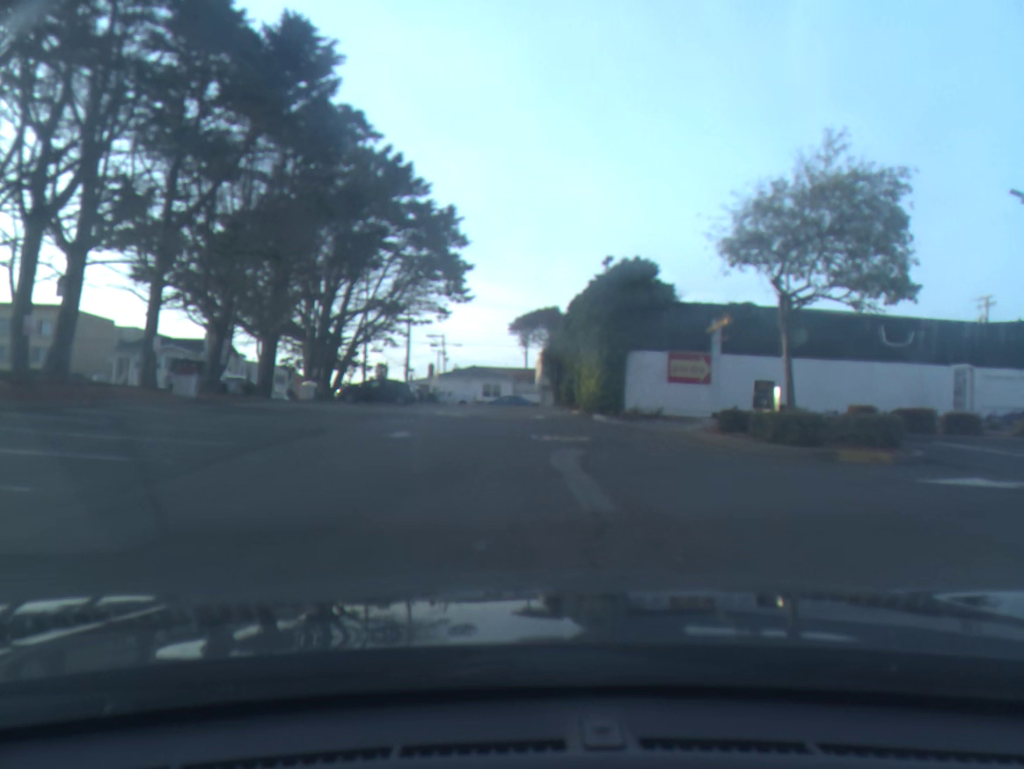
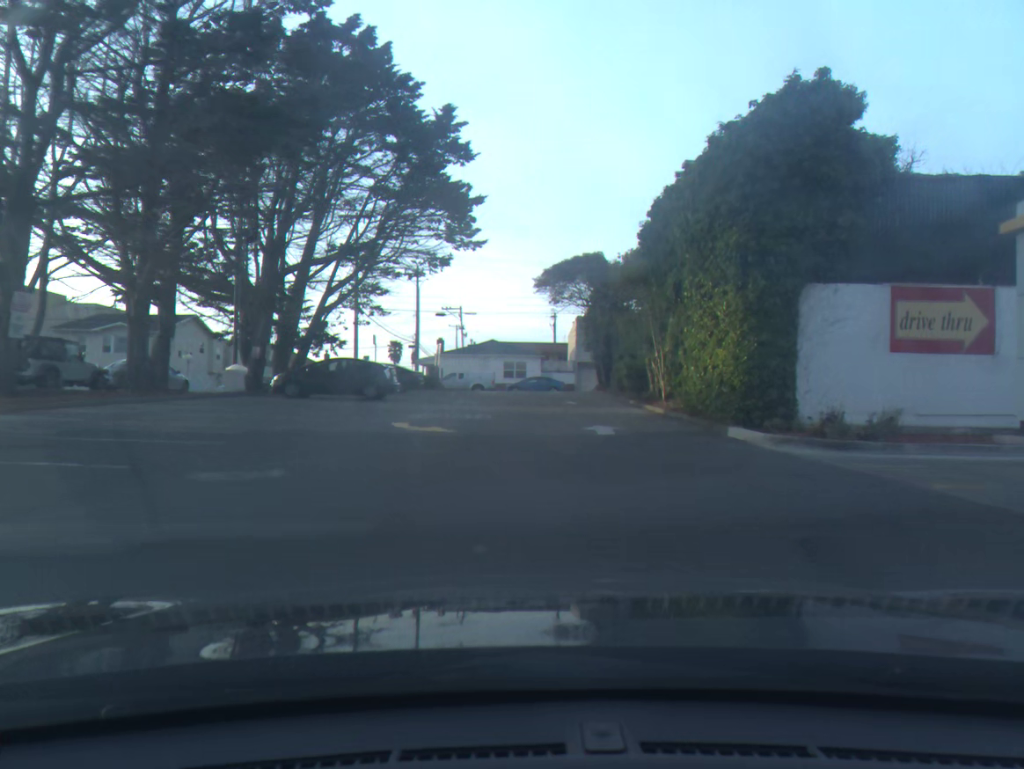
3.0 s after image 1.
(-0.3, +14.8) m; 0°
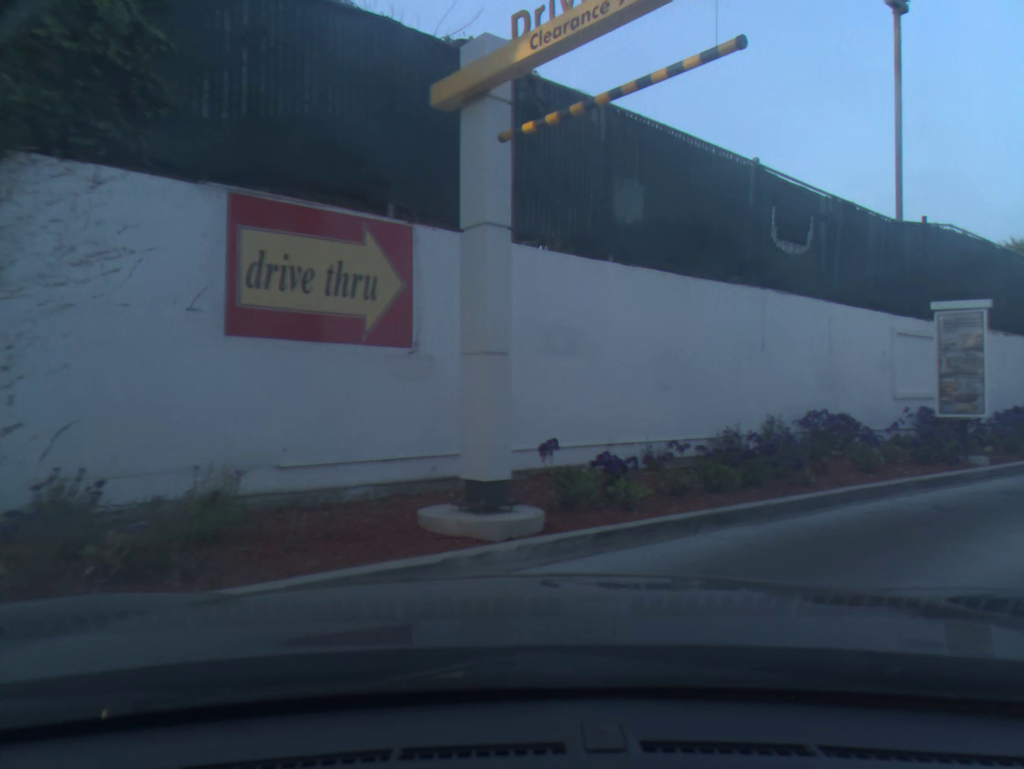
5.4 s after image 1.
(+3.1, +7.1) m; +52°
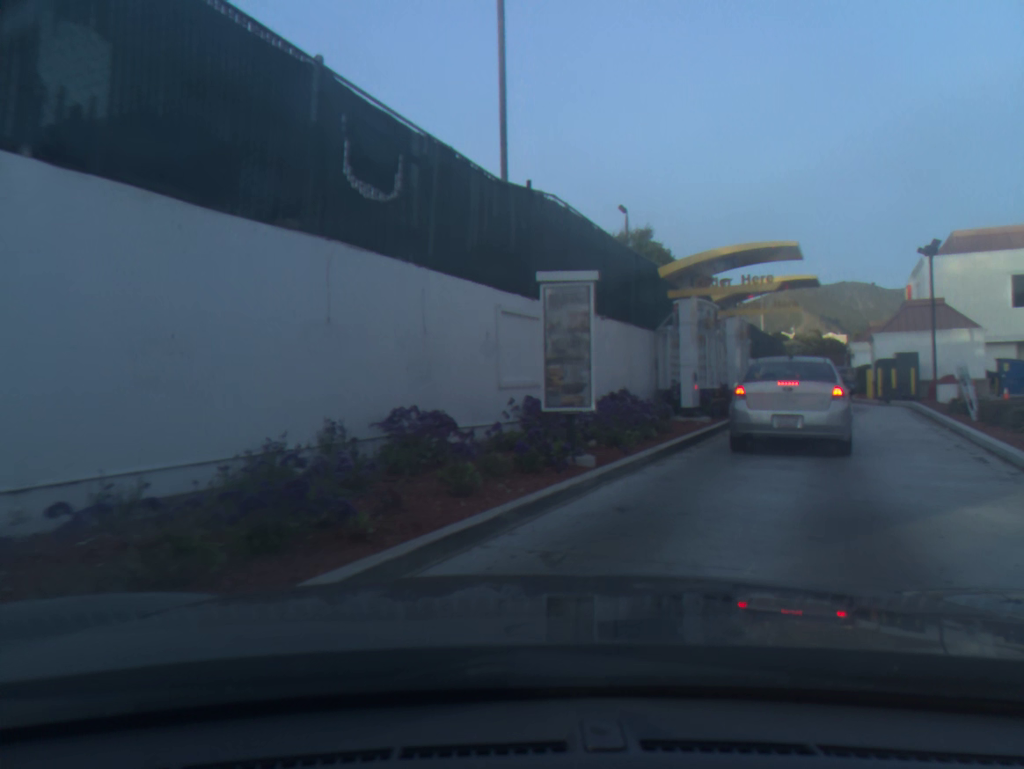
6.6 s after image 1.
(+0.8, +3.1) m; +27°
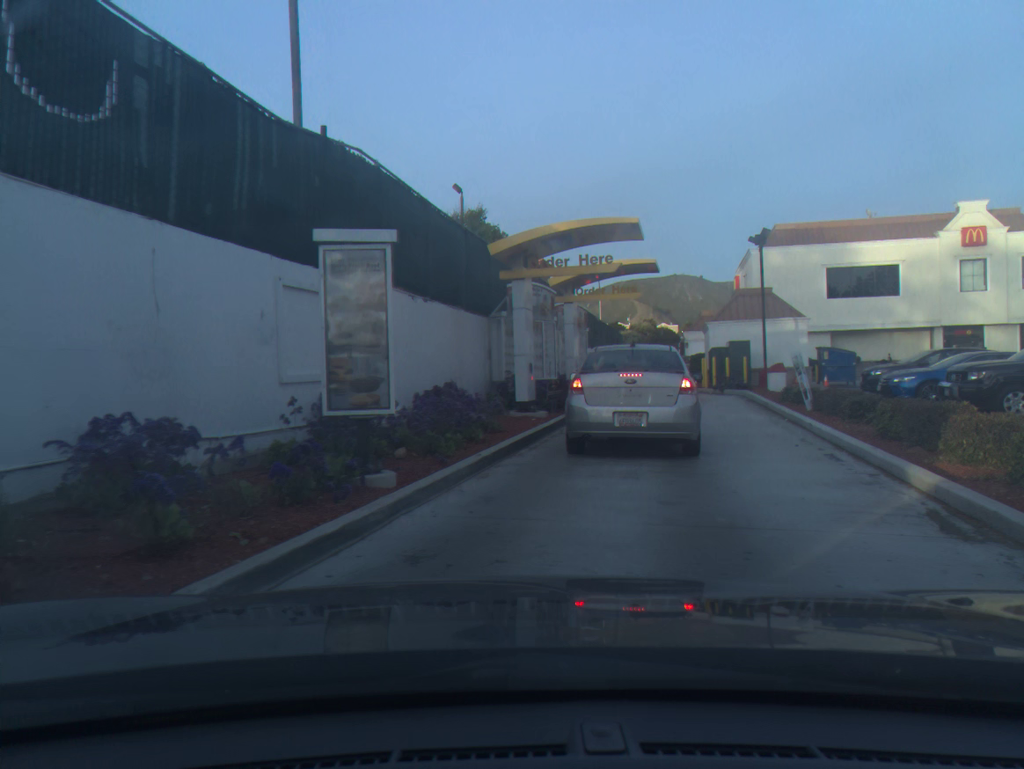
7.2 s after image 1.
(+0.1, +2.0) m; +5°
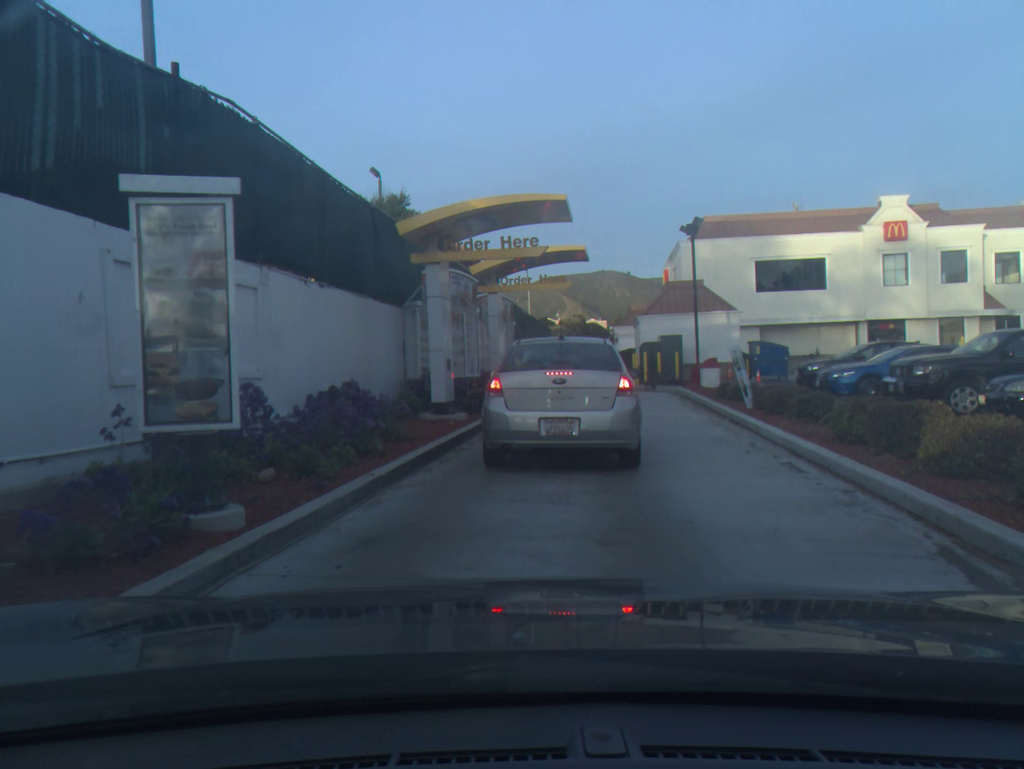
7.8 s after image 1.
(0.0, +1.7) m; +2°
